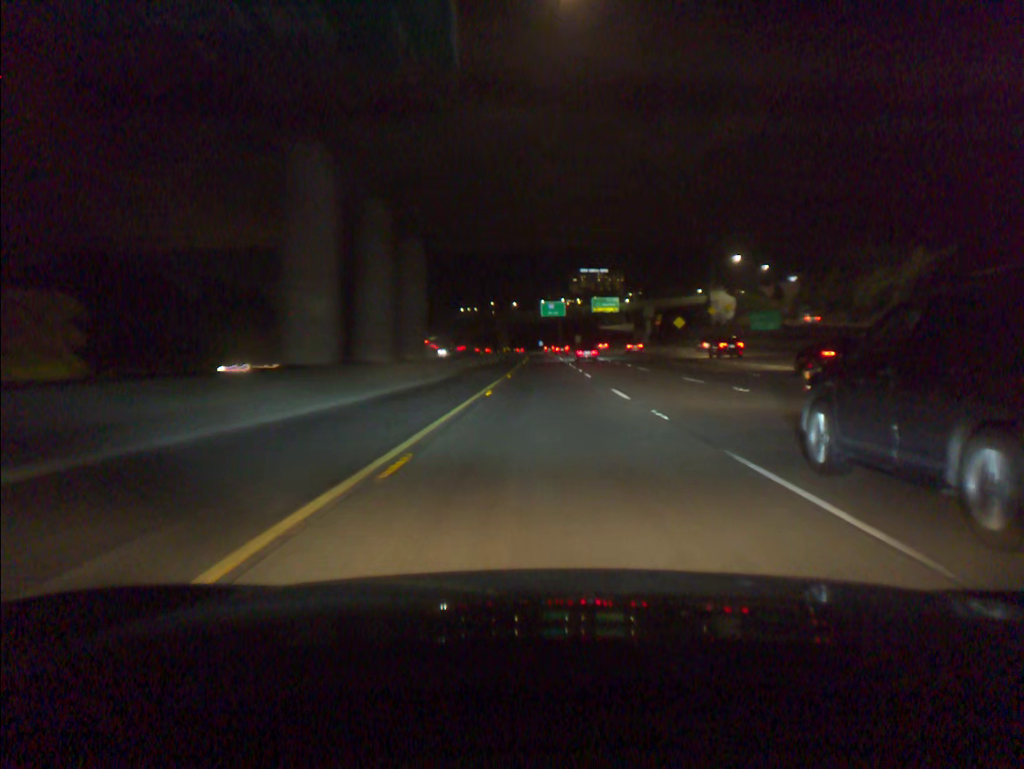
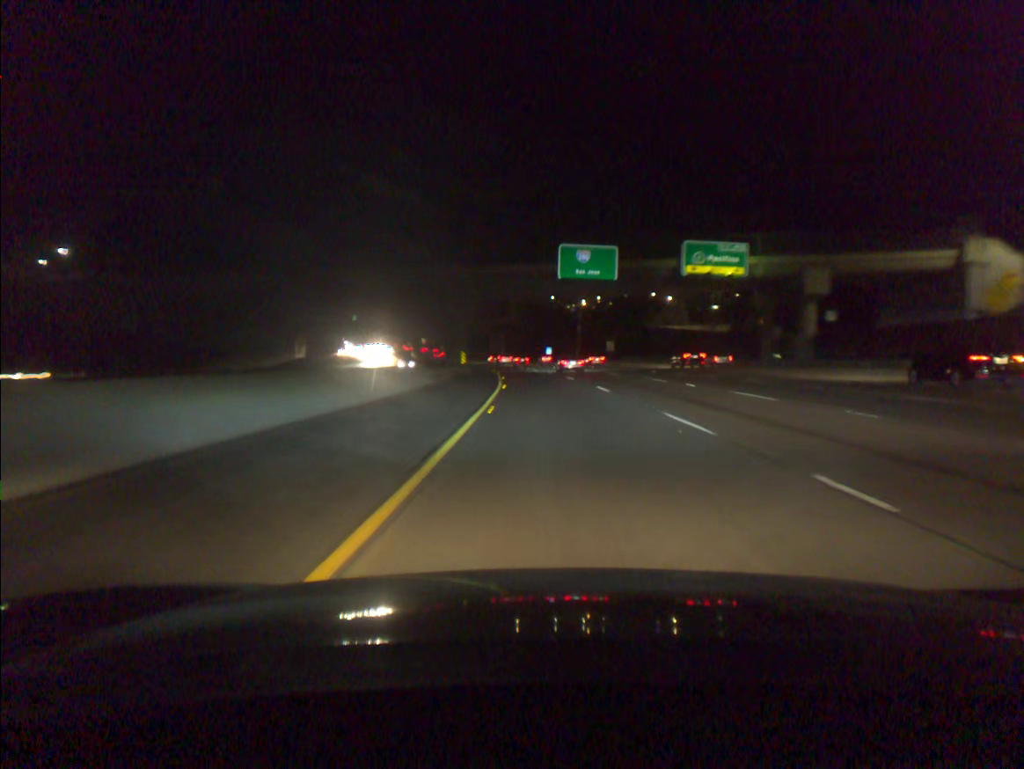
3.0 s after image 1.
(-0.5, +95.0) m; 0°
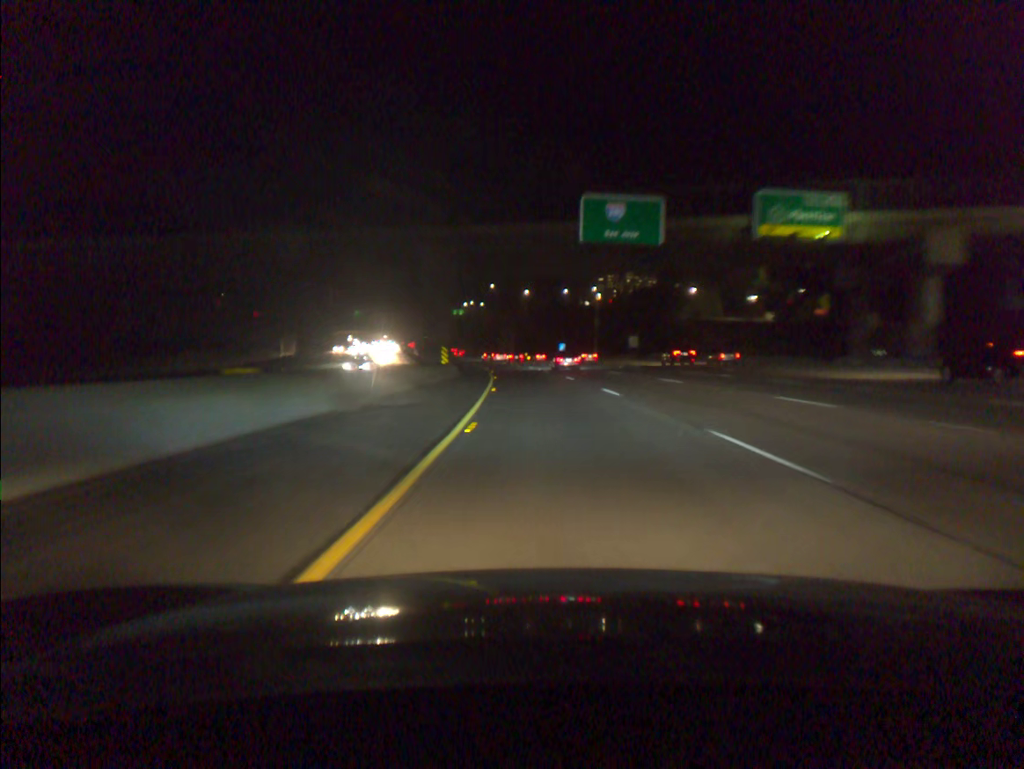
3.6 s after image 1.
(-0.1, +19.1) m; -1°
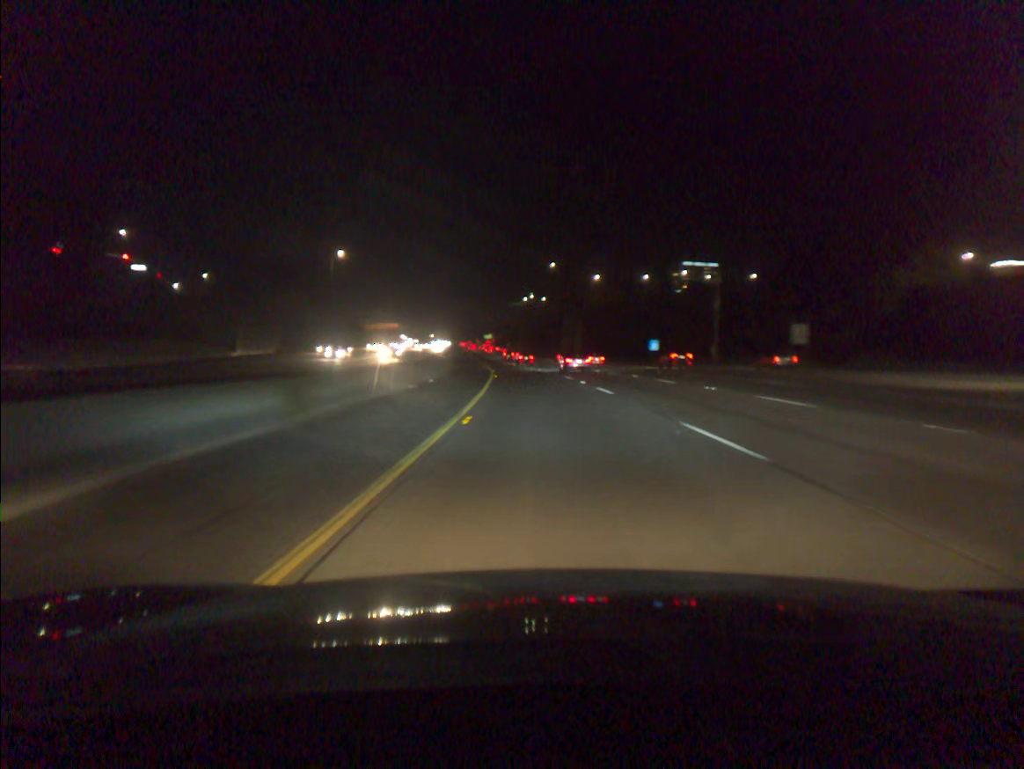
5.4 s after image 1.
(-2.2, +56.9) m; -5°
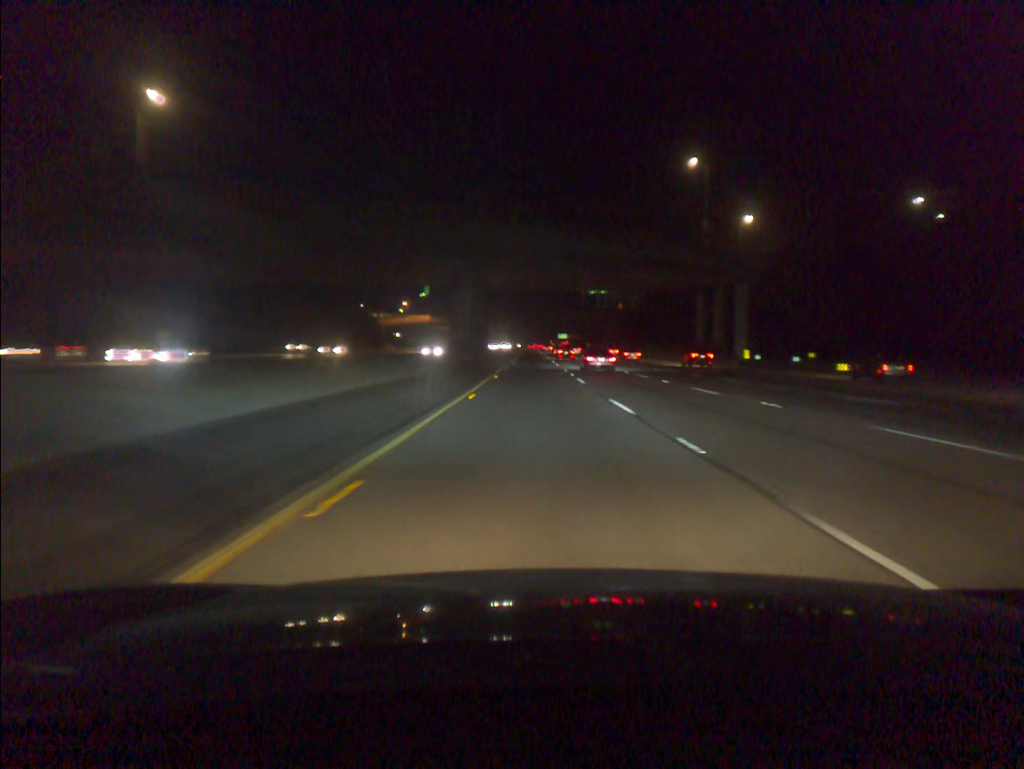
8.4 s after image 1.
(-5.4, +94.9) m; -6°
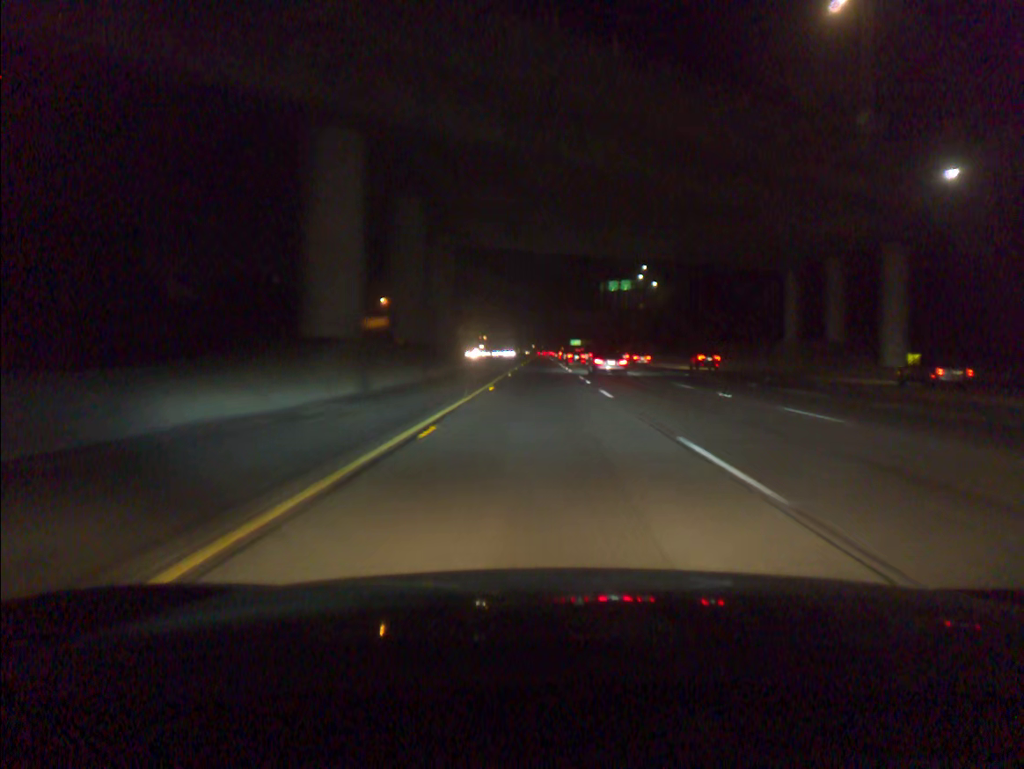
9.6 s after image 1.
(-0.2, +38.4) m; -1°
